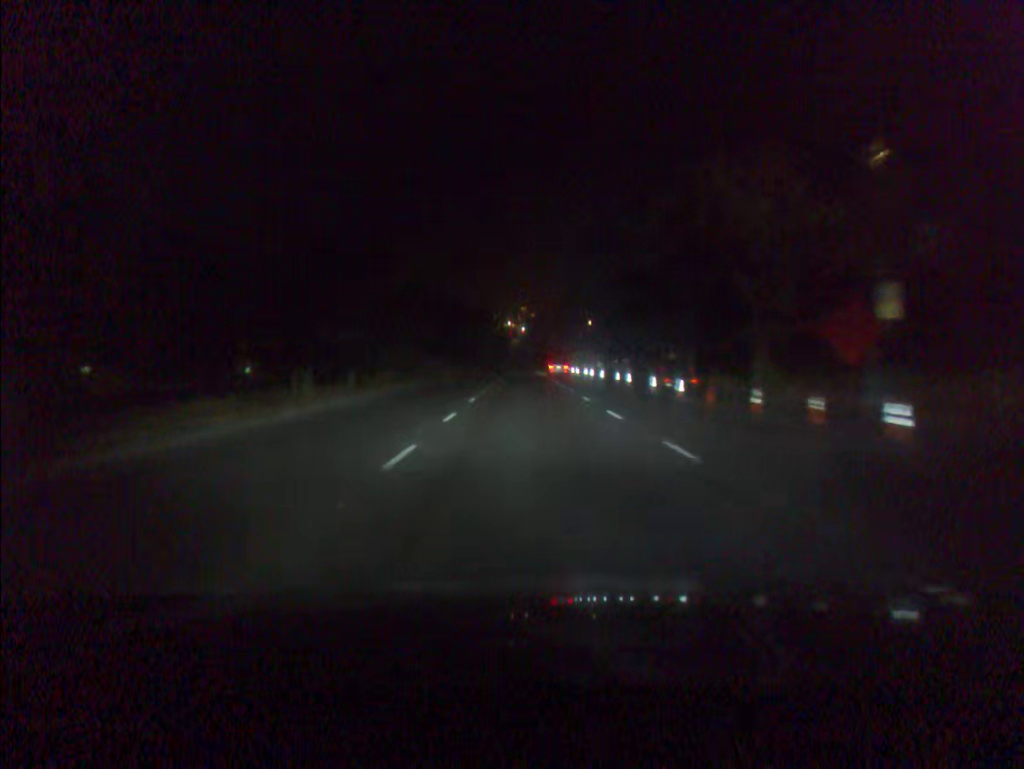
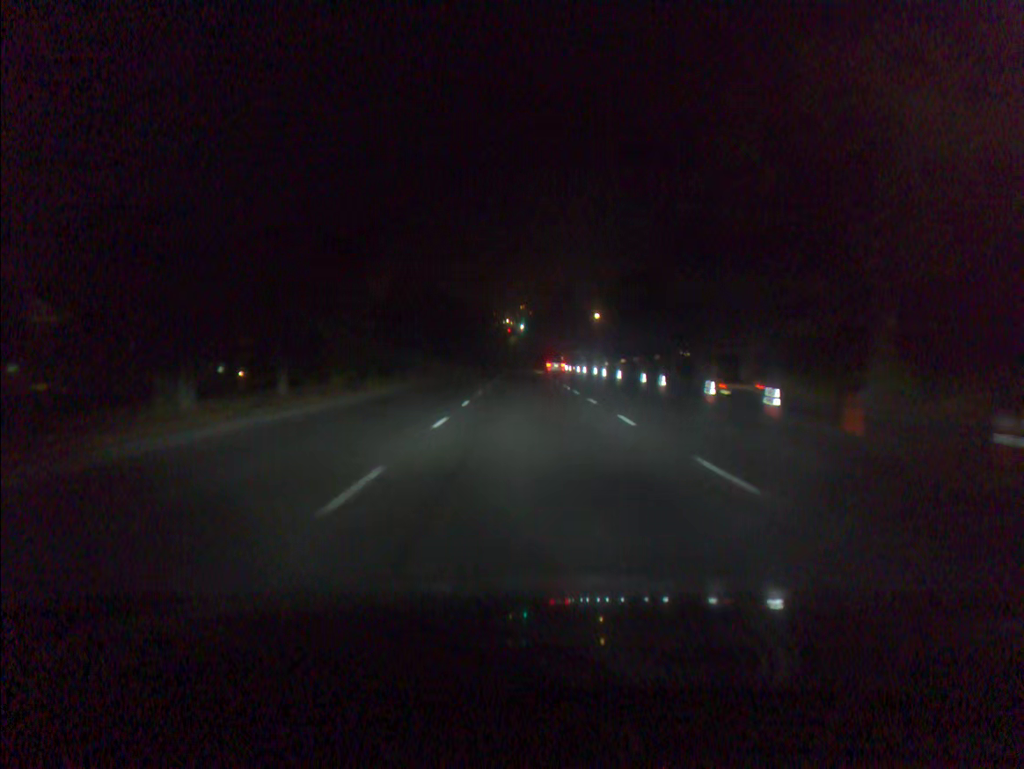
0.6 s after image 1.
(0.0, +9.6) m; 0°
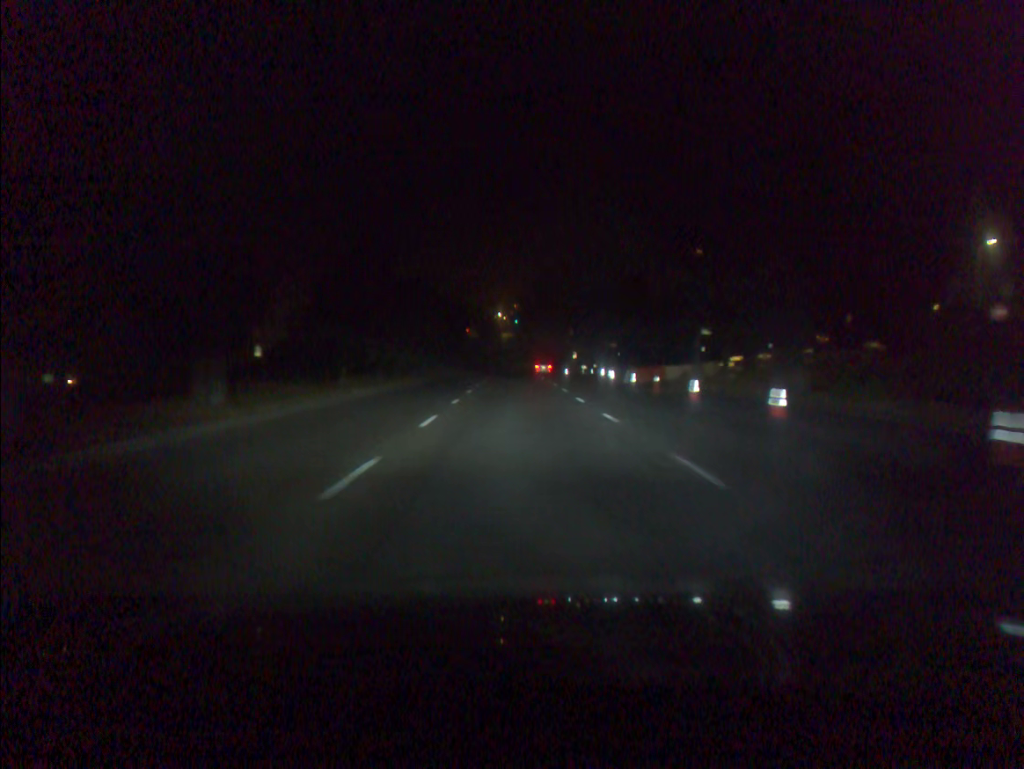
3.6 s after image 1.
(+0.2, +50.4) m; 0°
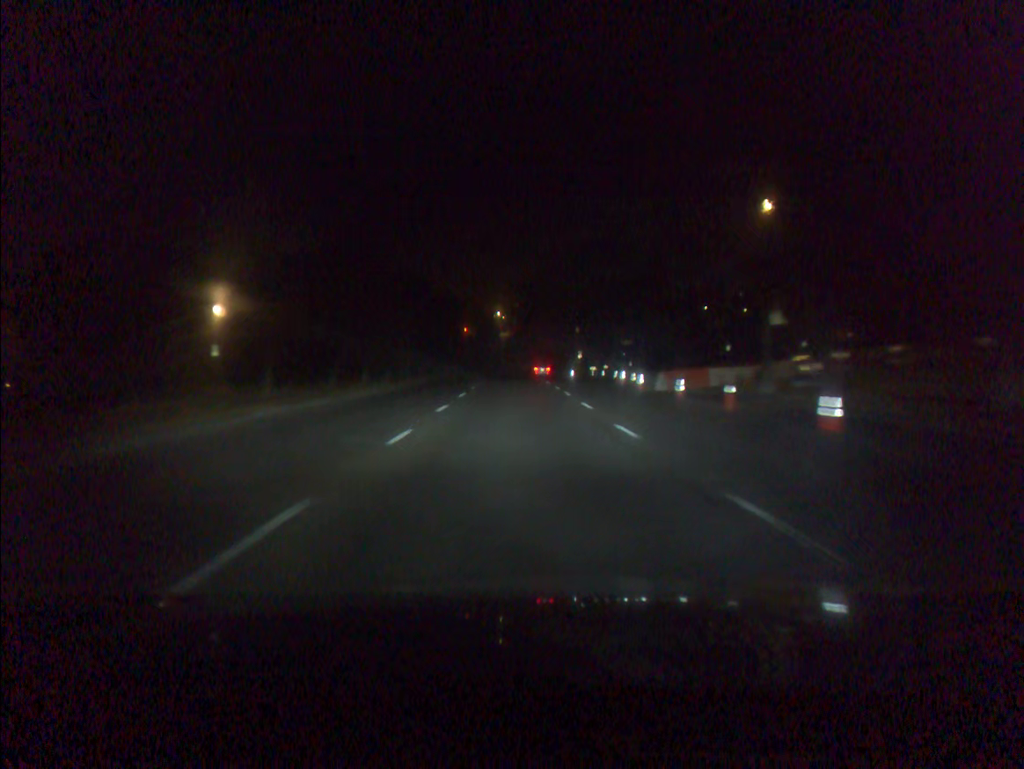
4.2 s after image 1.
(0.0, +10.3) m; 0°
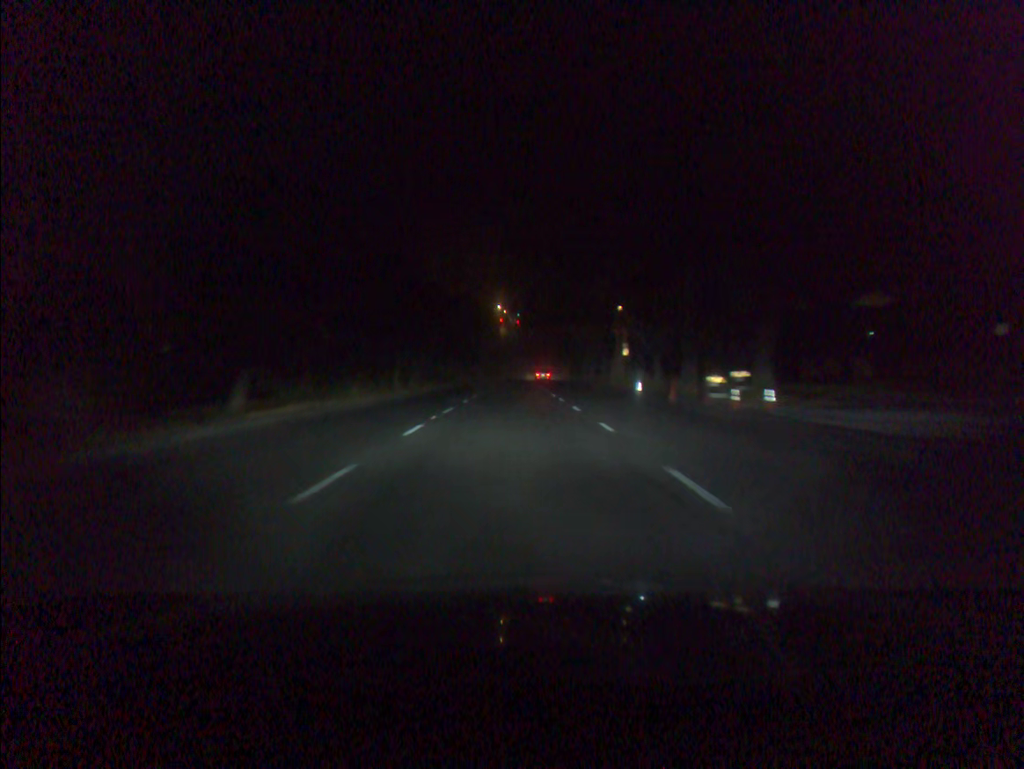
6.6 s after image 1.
(-0.2, +41.2) m; 0°
